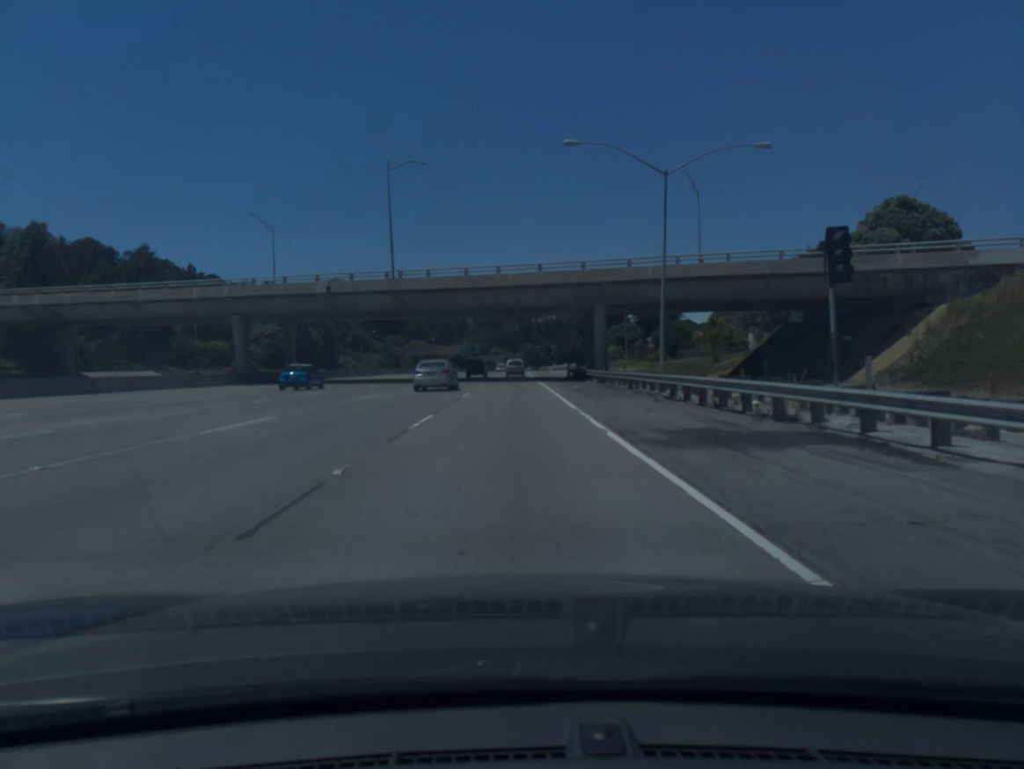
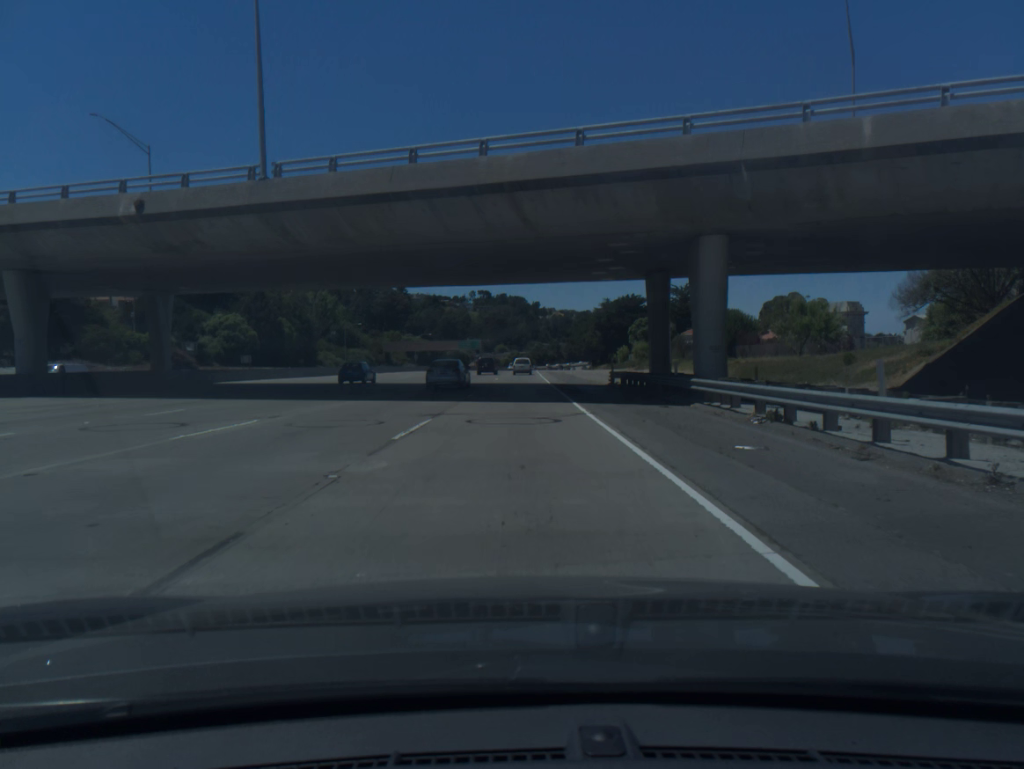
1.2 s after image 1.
(0.0, +29.9) m; 0°
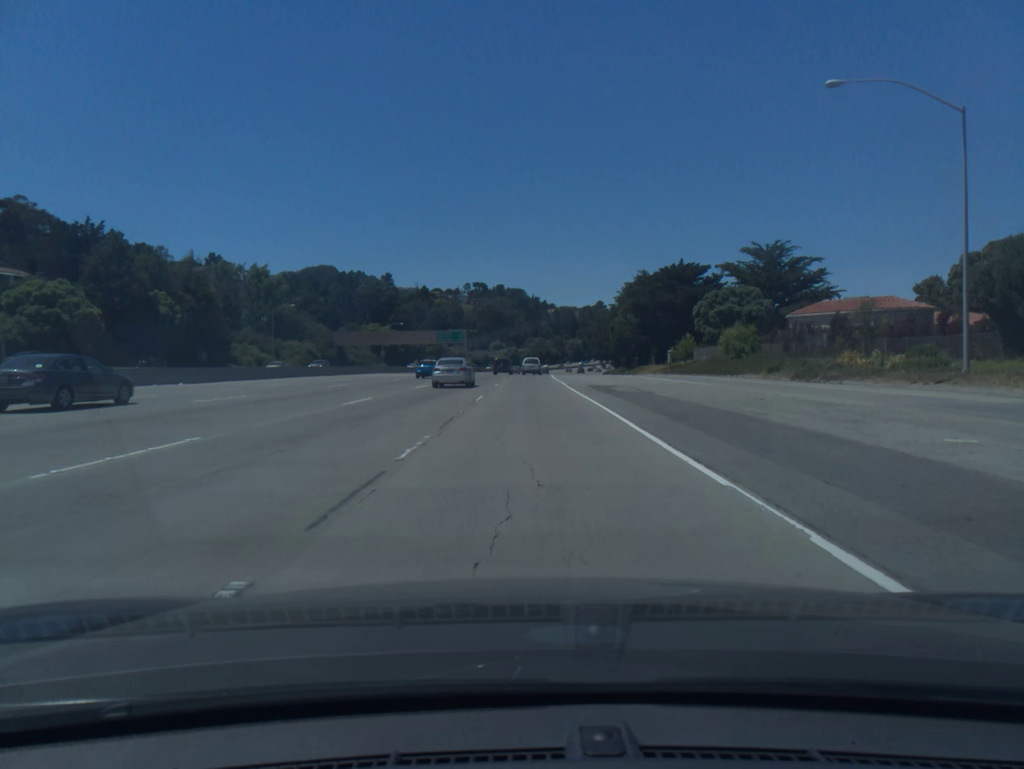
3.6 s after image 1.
(-0.1, +61.9) m; 0°
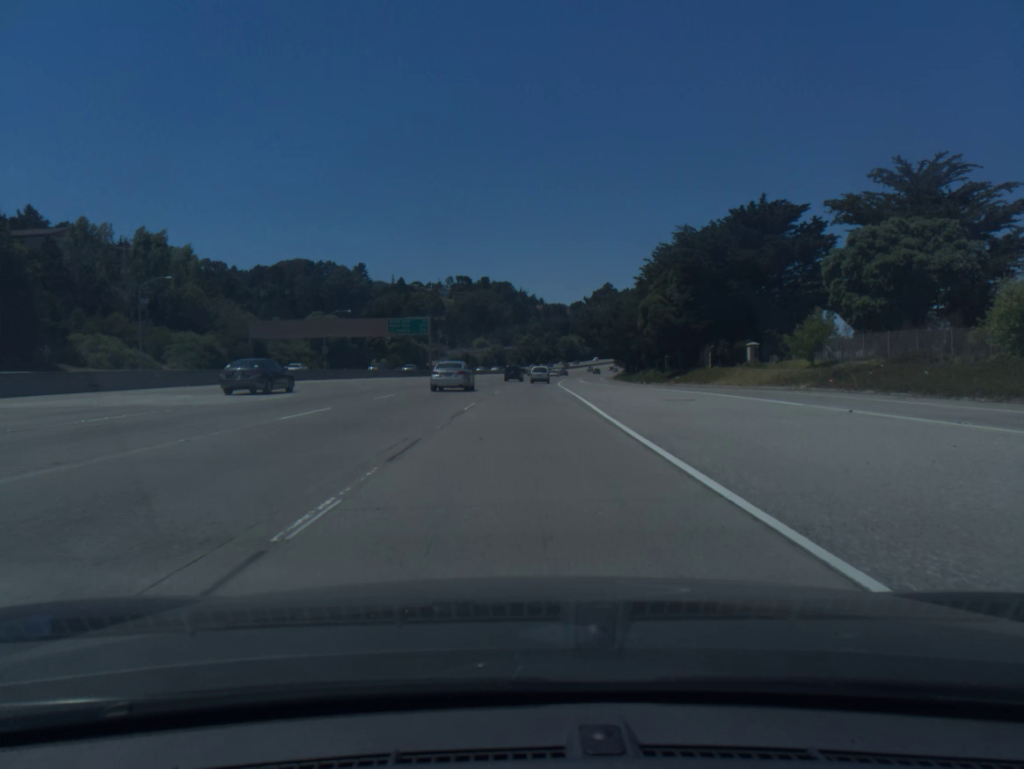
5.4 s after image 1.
(+0.5, +48.0) m; +1°
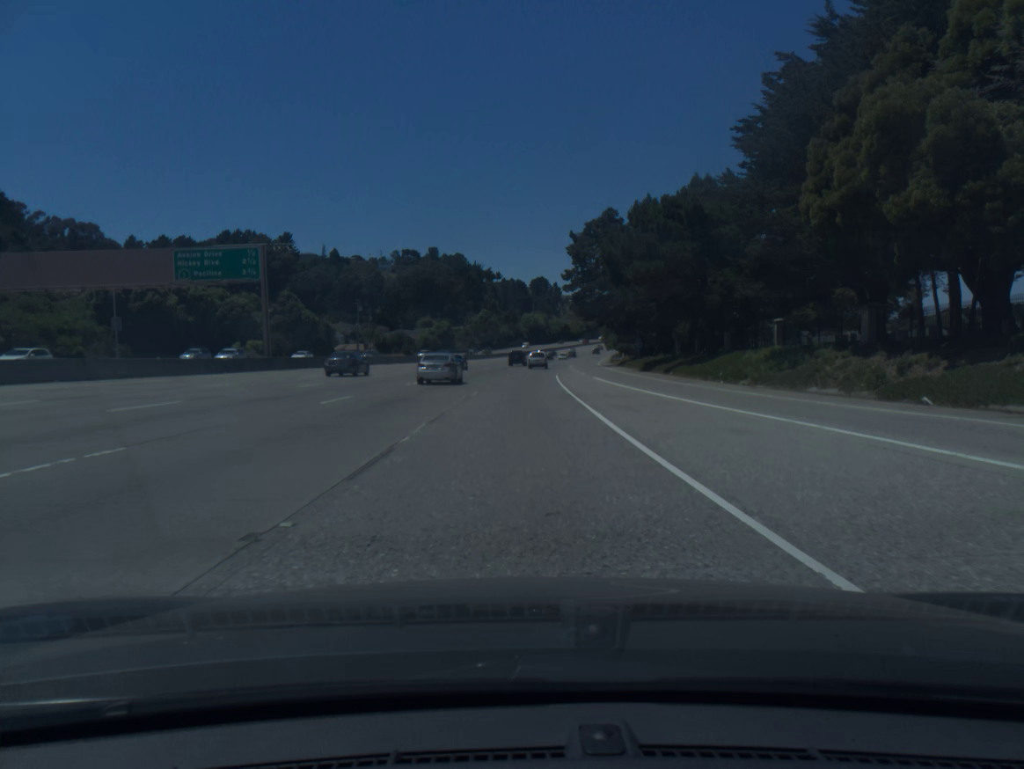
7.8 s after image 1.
(+1.4, +66.6) m; +3°
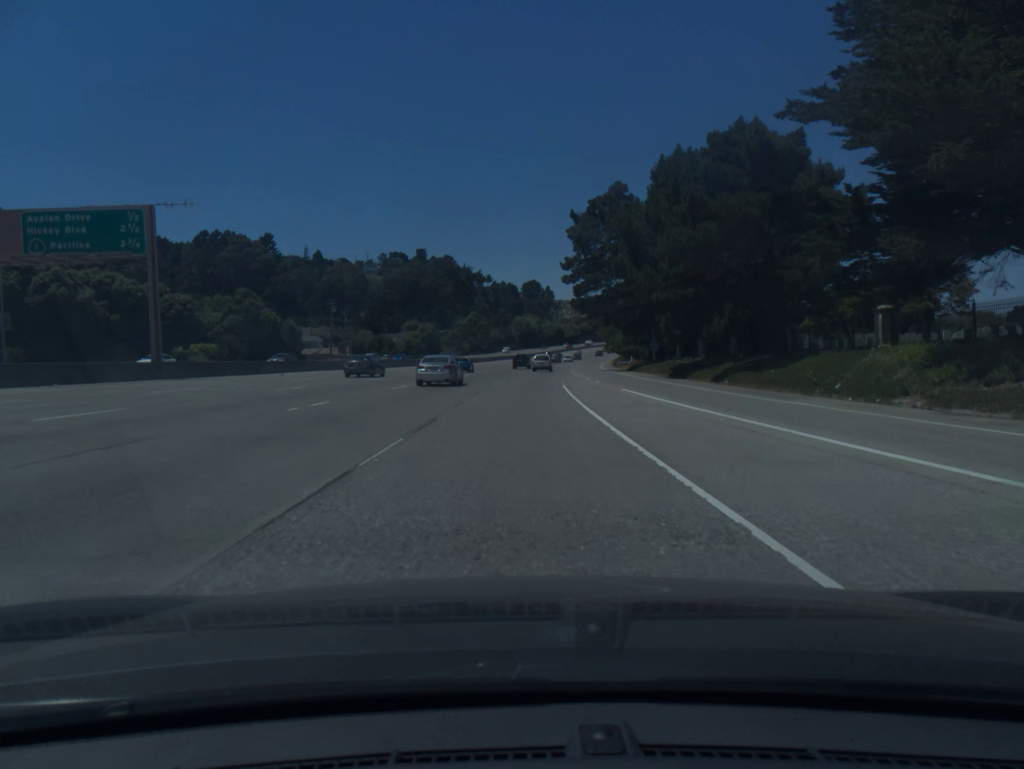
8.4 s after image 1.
(+0.1, +17.2) m; +1°
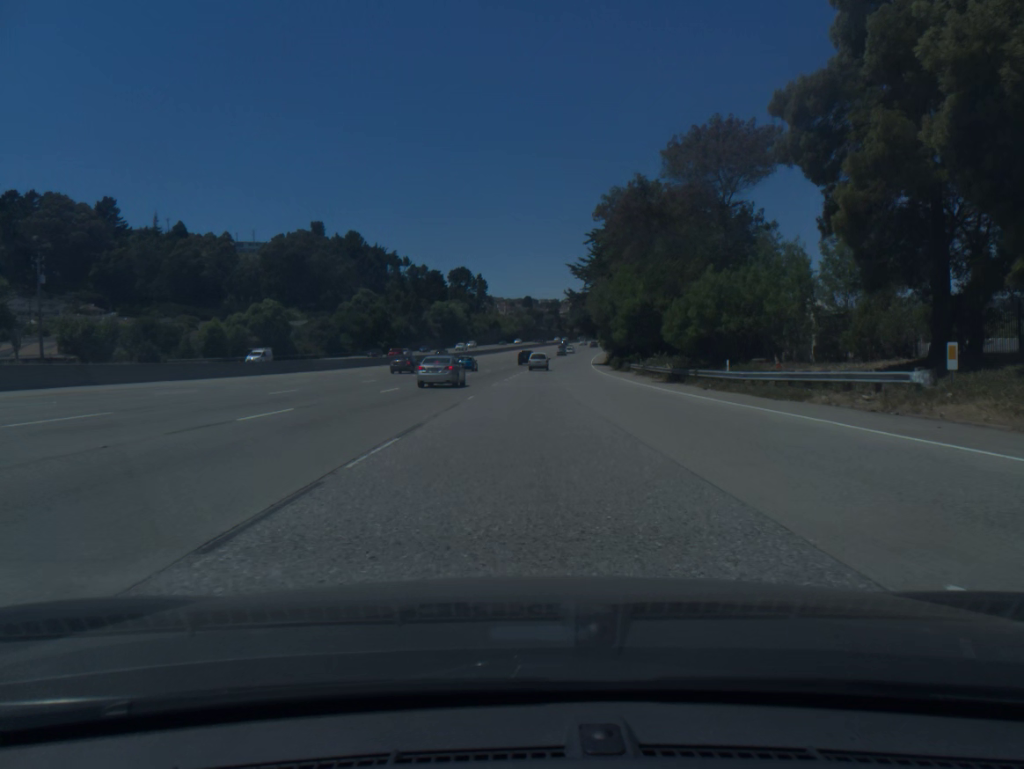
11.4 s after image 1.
(+3.4, +87.3) m; +5°
